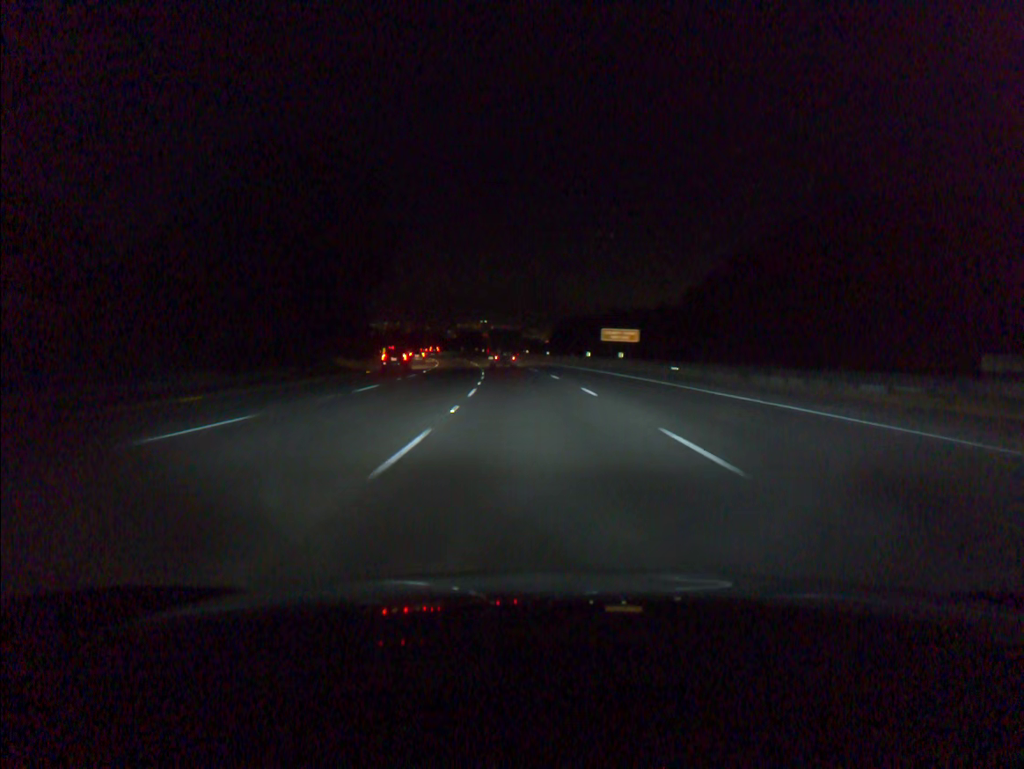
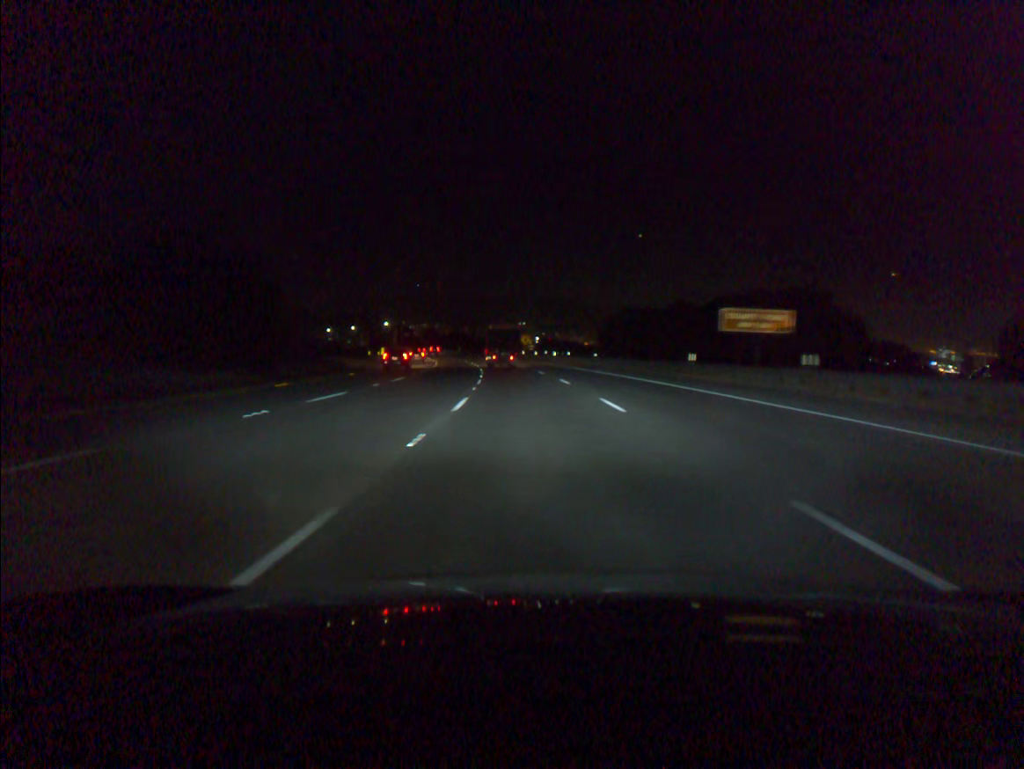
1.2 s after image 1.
(-0.9, +35.3) m; -3°
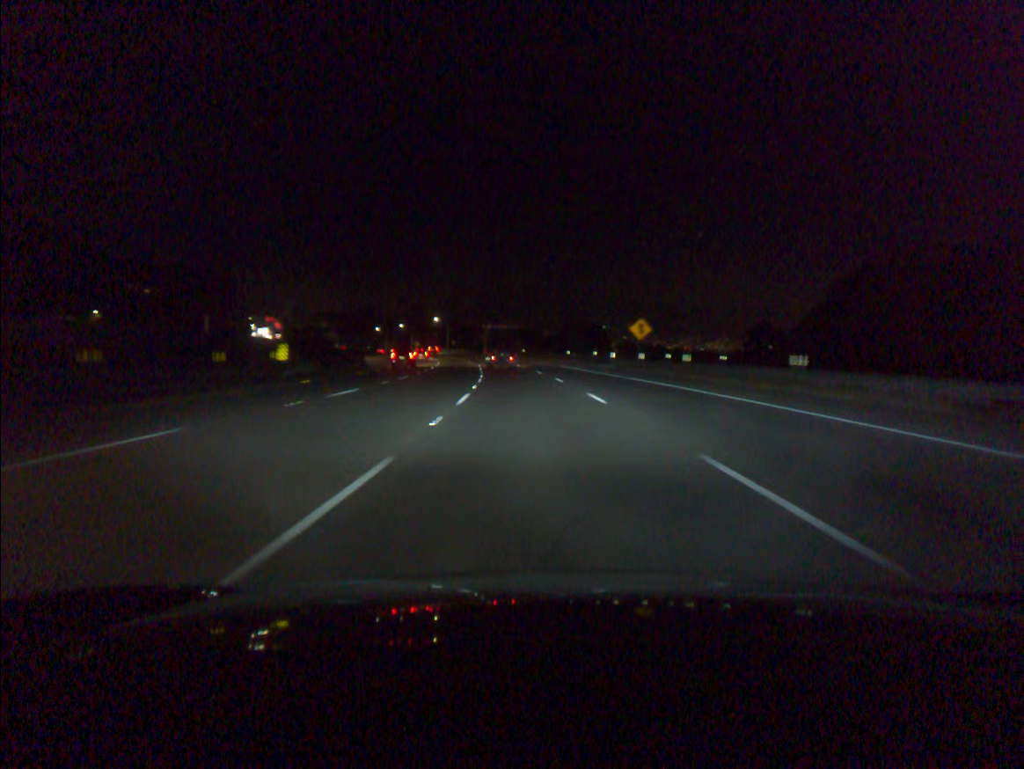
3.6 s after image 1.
(-3.5, +70.4) m; -6°
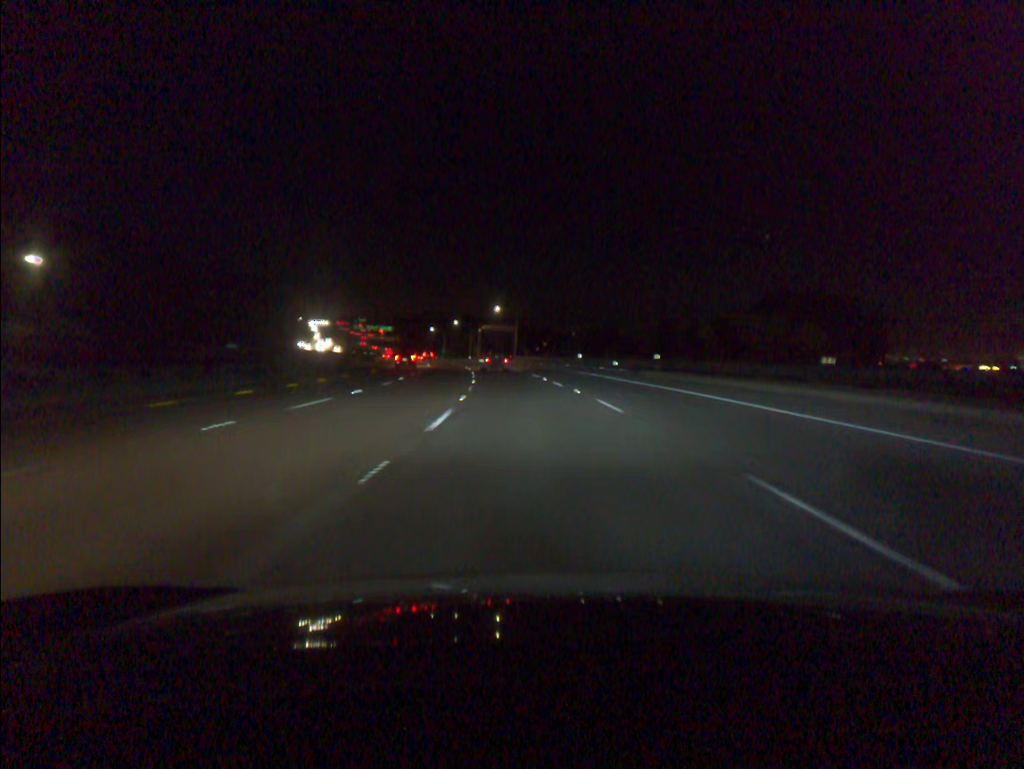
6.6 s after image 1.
(-5.2, +87.2) m; -7°
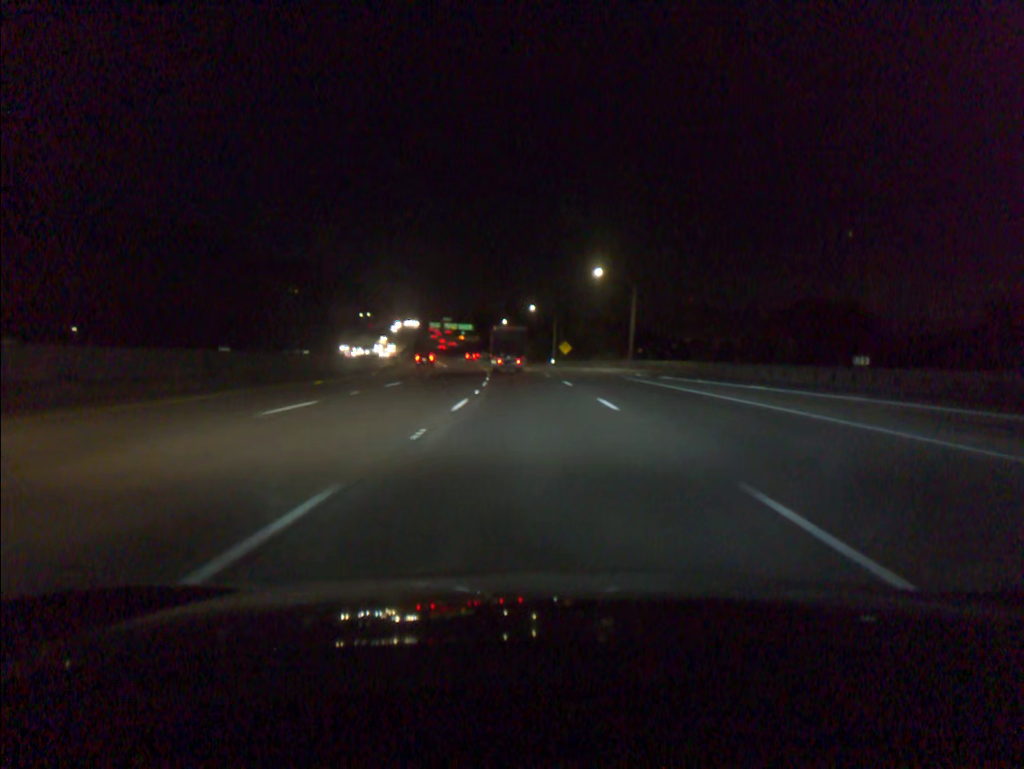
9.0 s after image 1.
(-3.9, +68.9) m; -7°
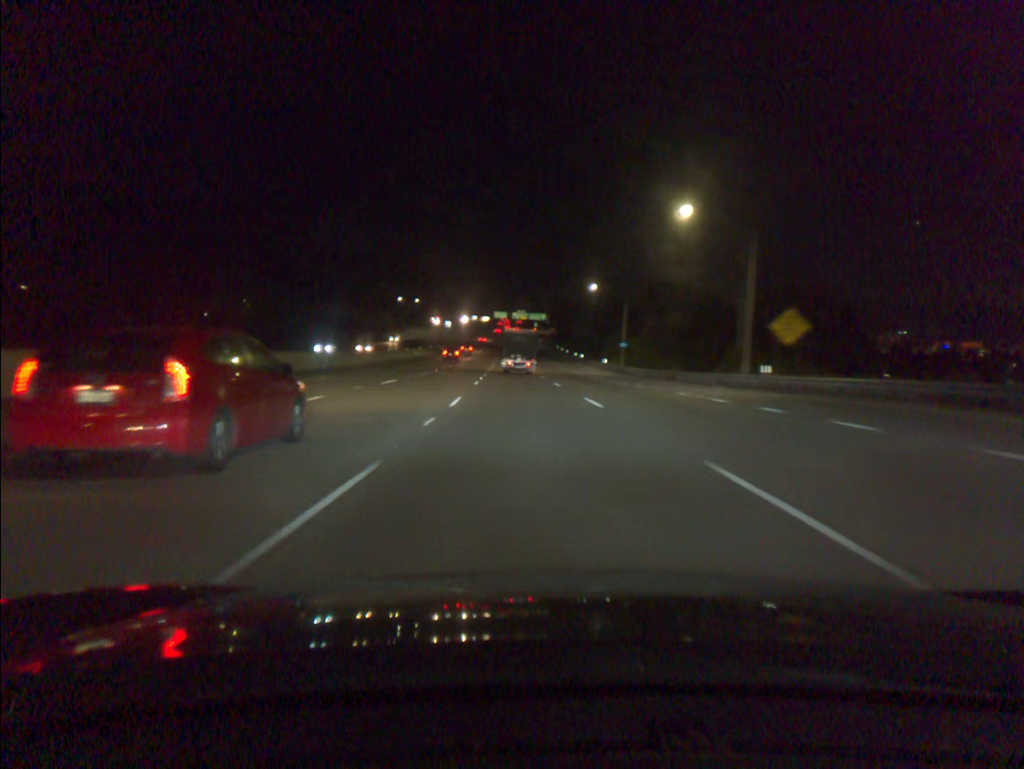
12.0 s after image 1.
(-4.3, +86.1) m; -6°
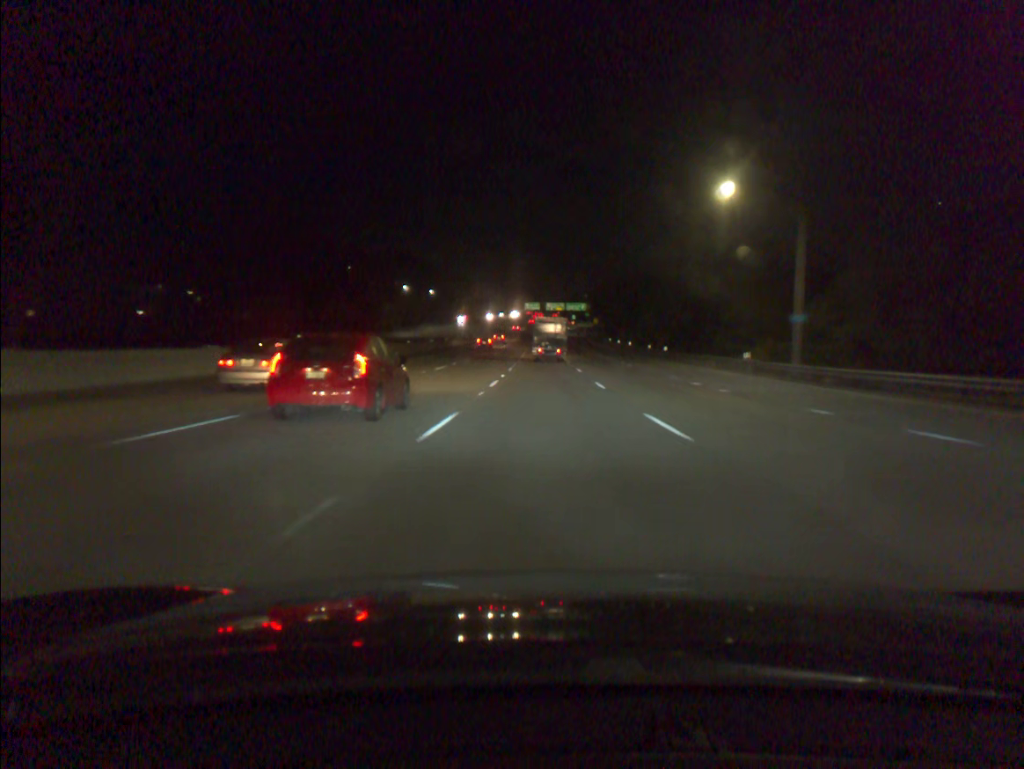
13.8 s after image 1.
(-1.5, +51.7) m; -2°
